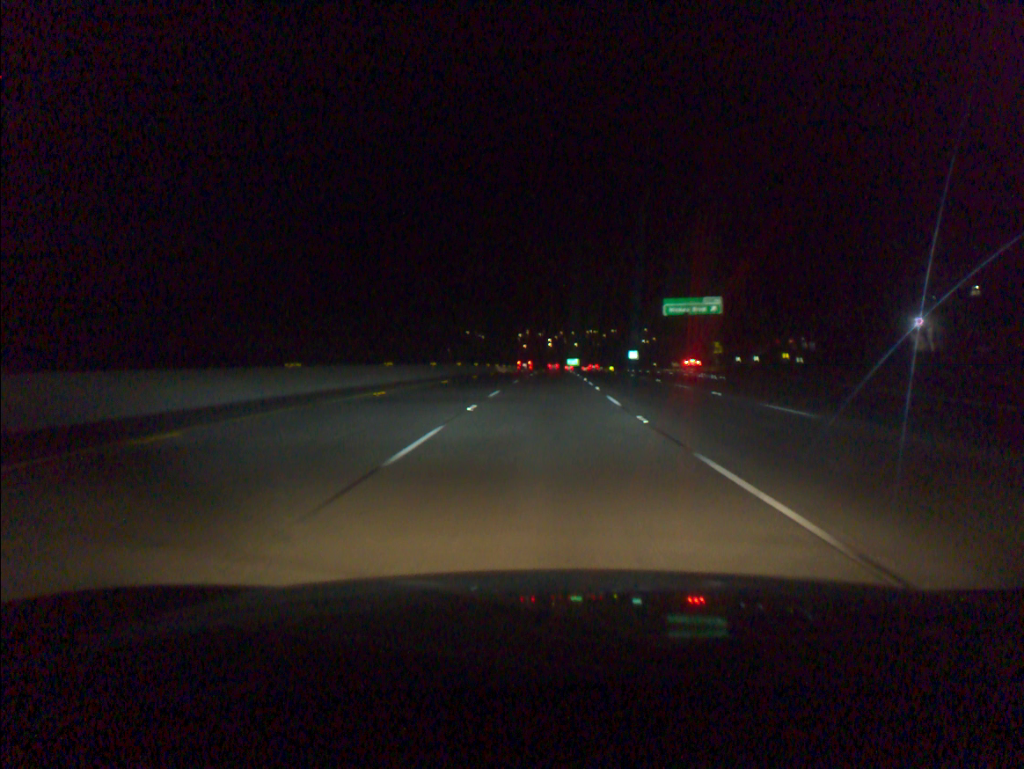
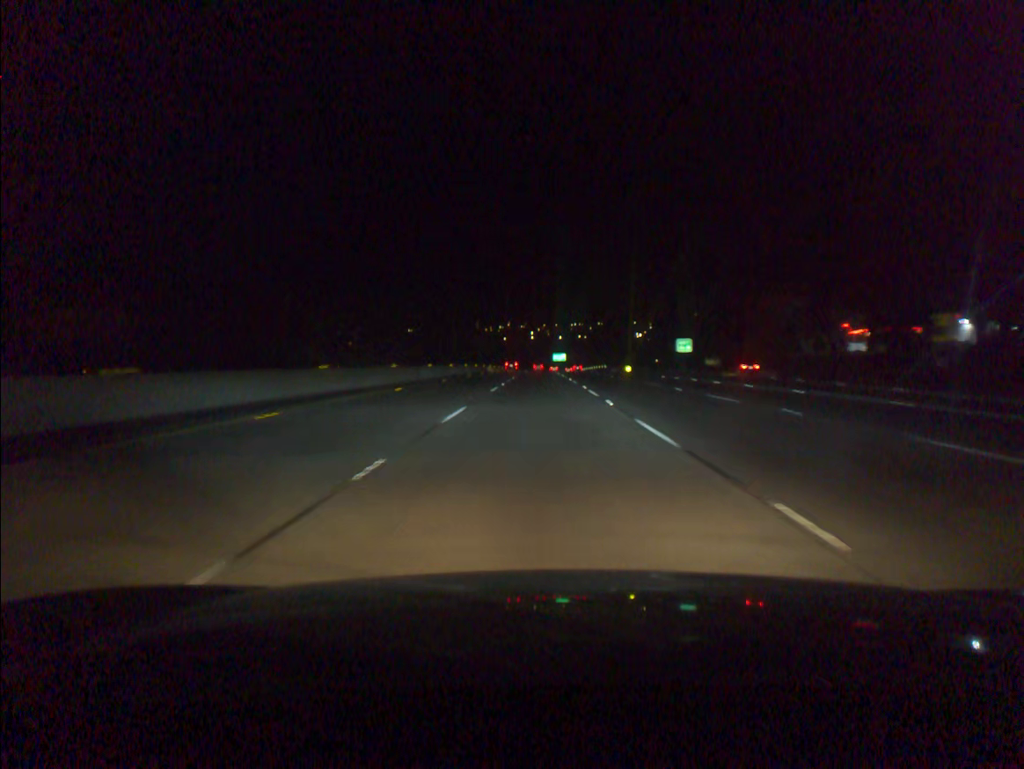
(+1.1, +67.9) m; +1°
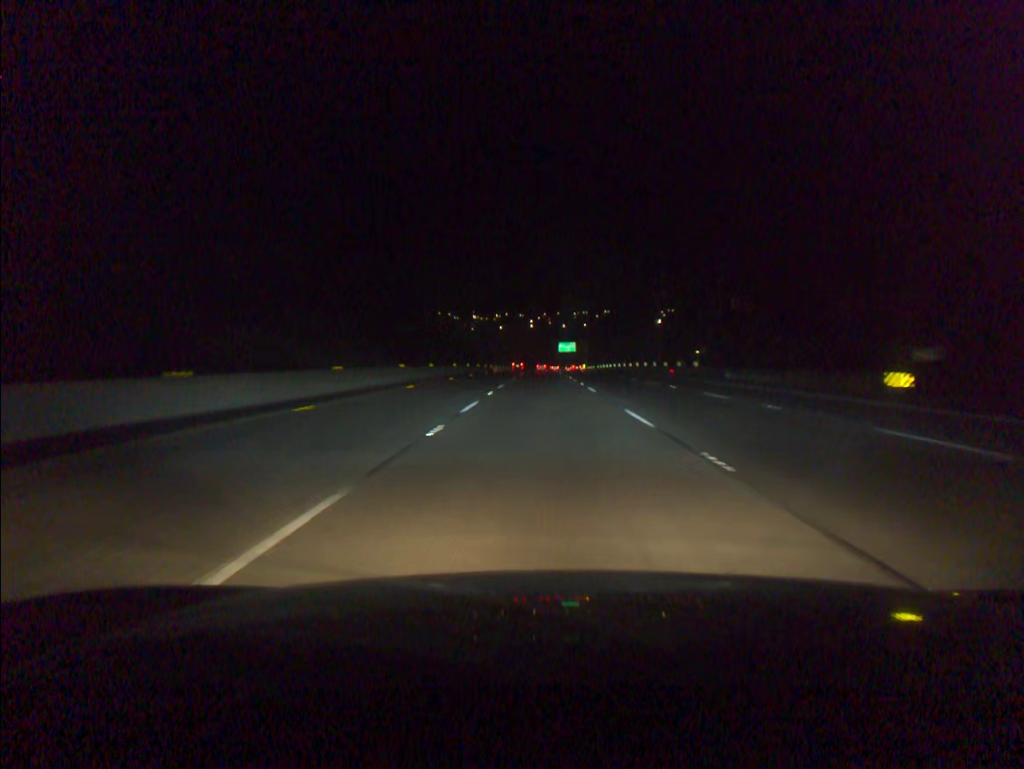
(-0.2, +85.3) m; 0°
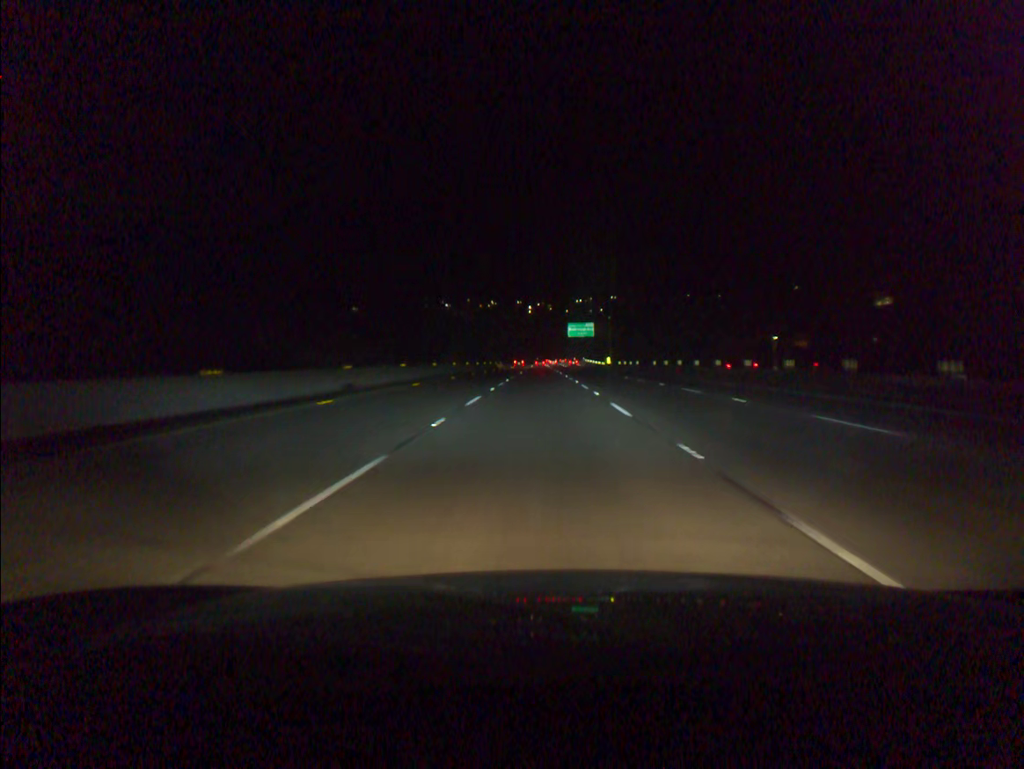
(+0.2, +85.4) m; 0°
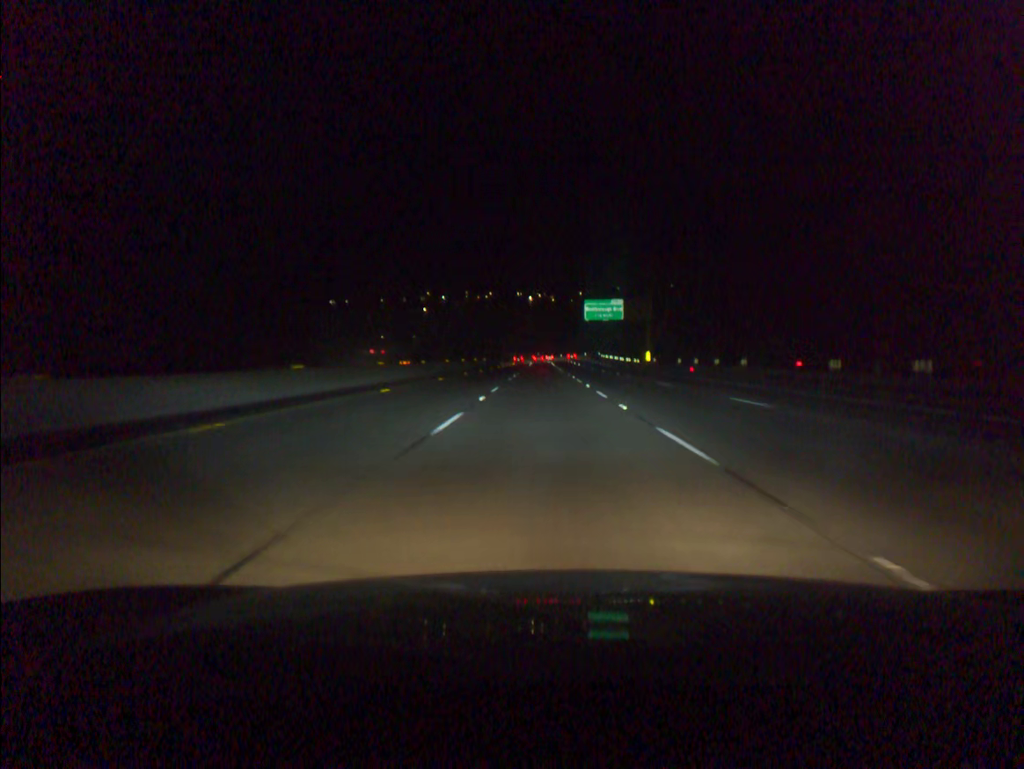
(-0.1, +51.3) m; 0°
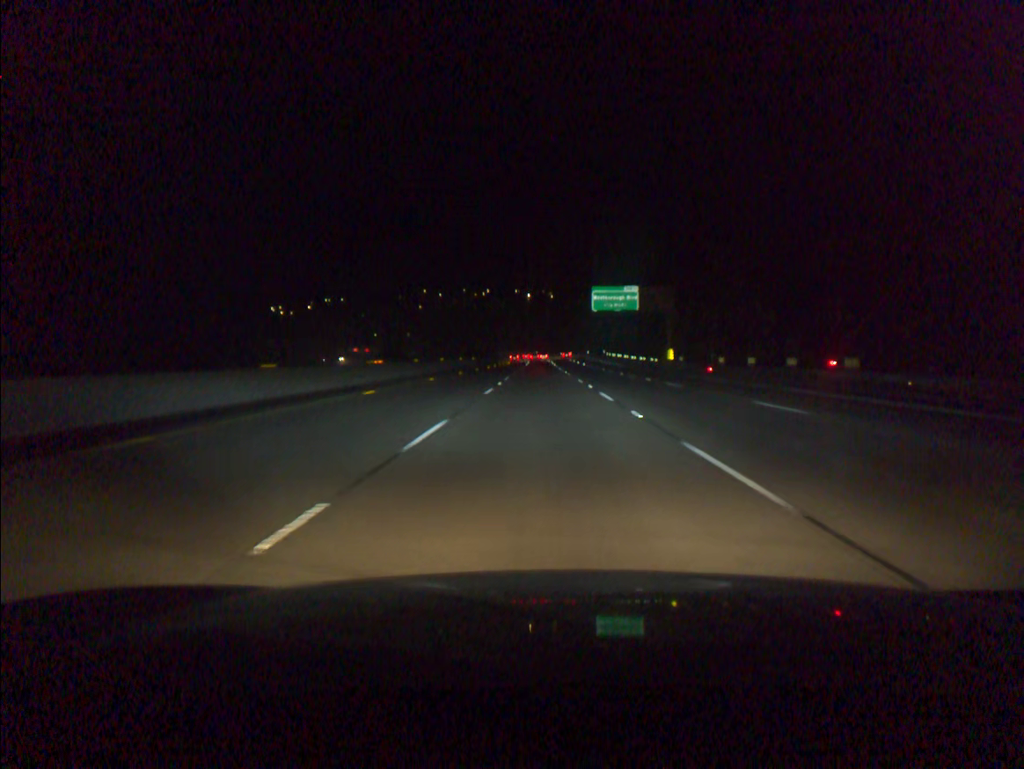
(0.0, +17.1) m; 0°
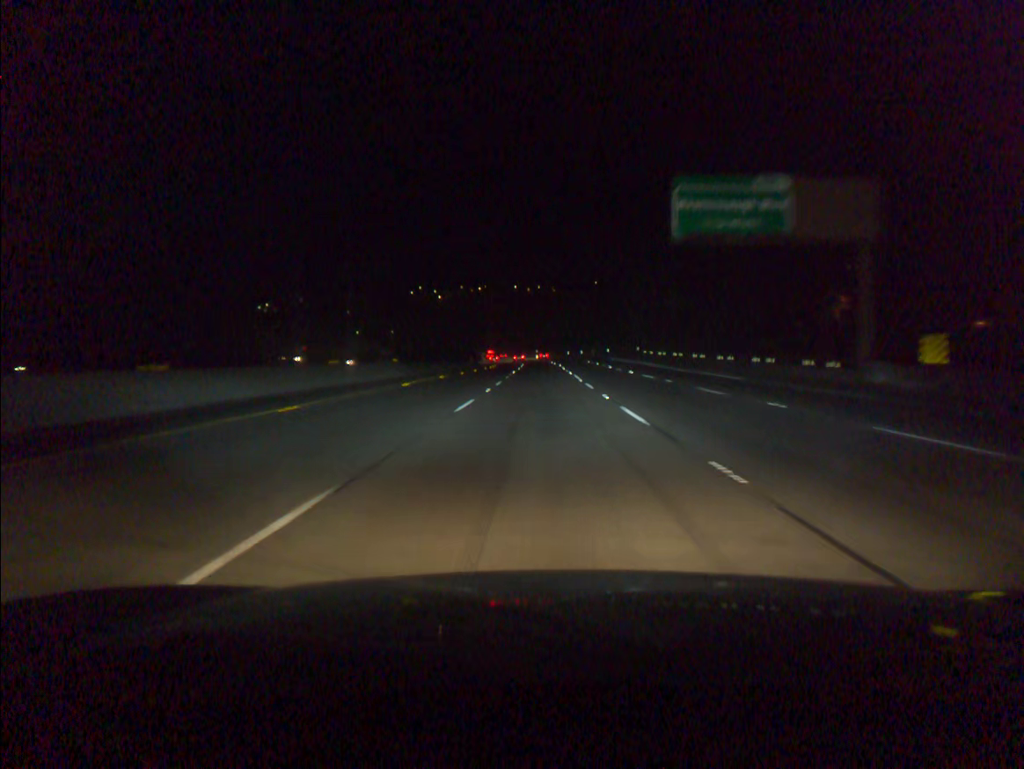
(0.0, +51.3) m; 0°
